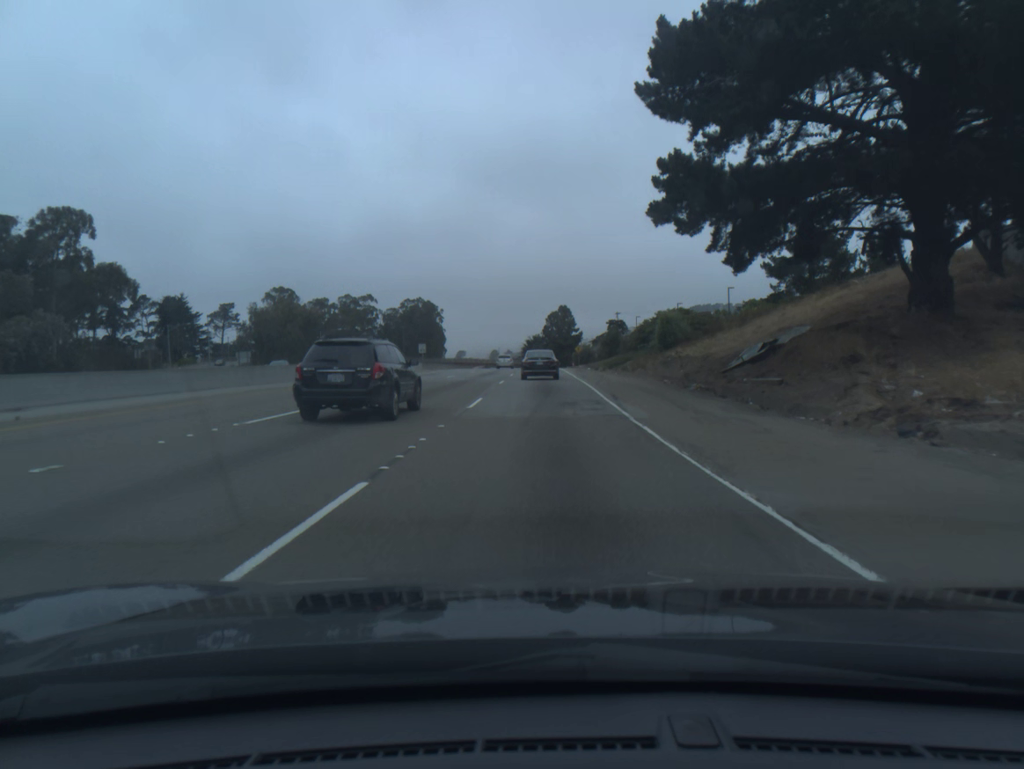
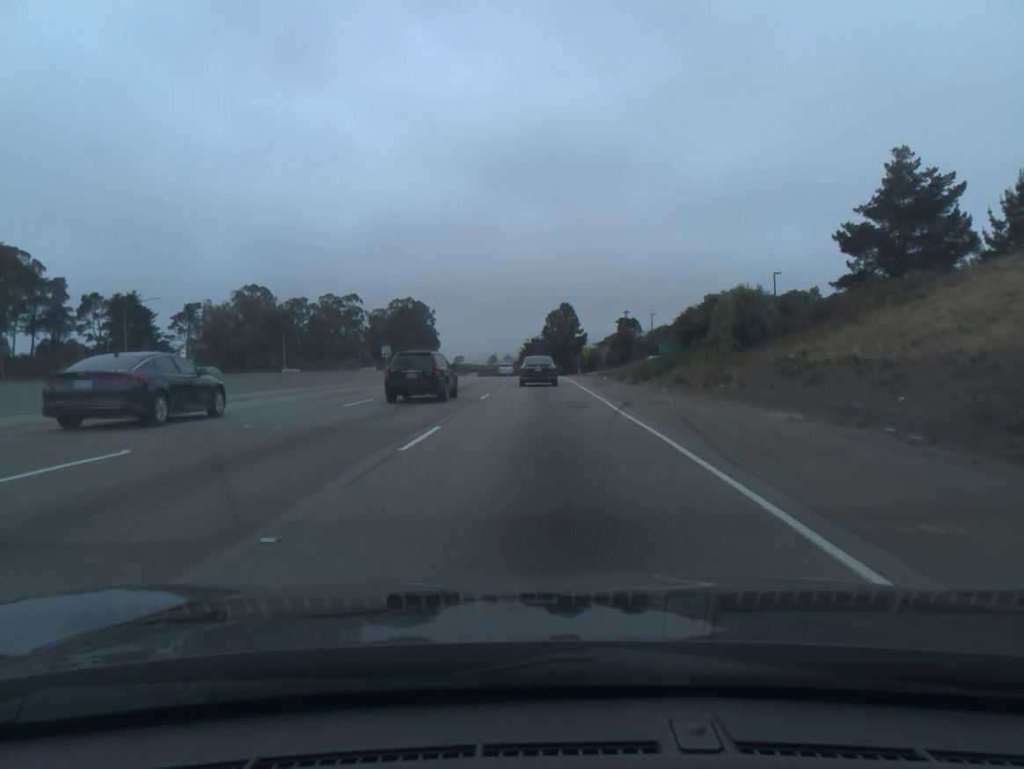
(0.0, +22.4) m; 0°
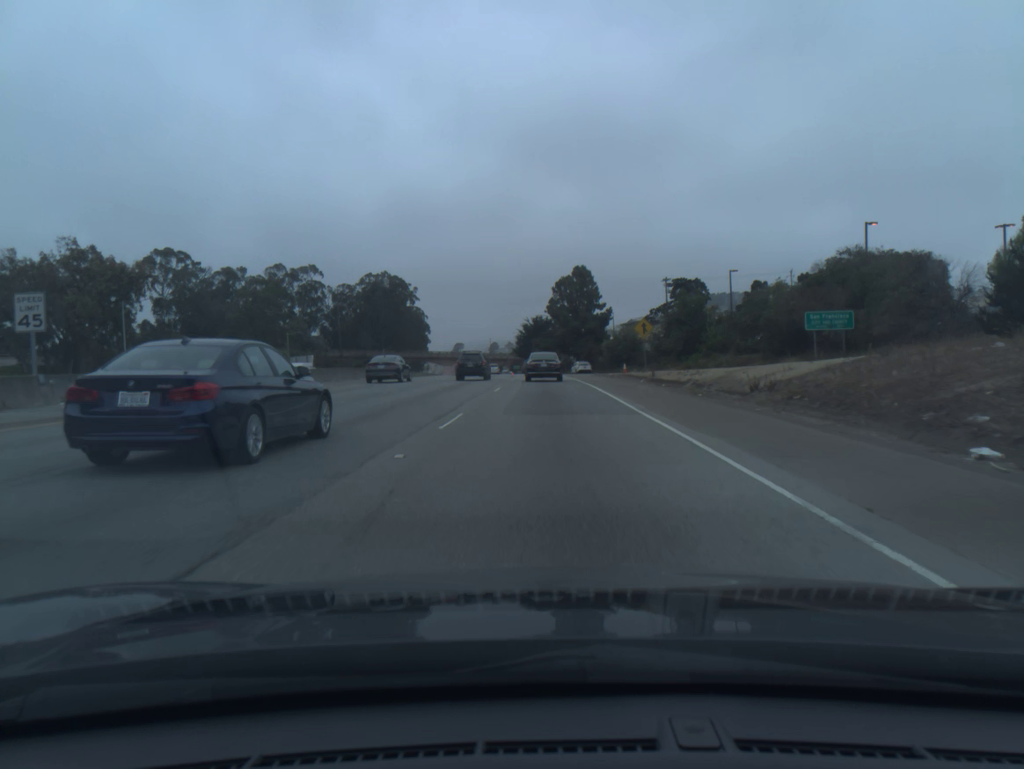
(-0.2, +55.3) m; 0°
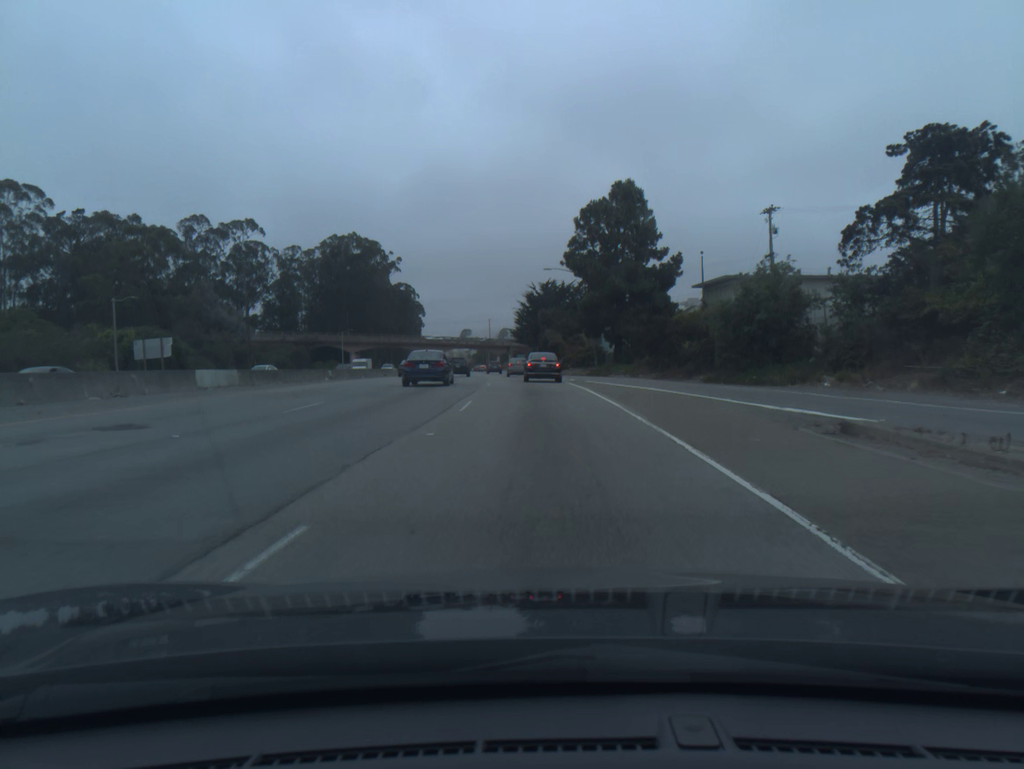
(-0.2, +55.0) m; -1°
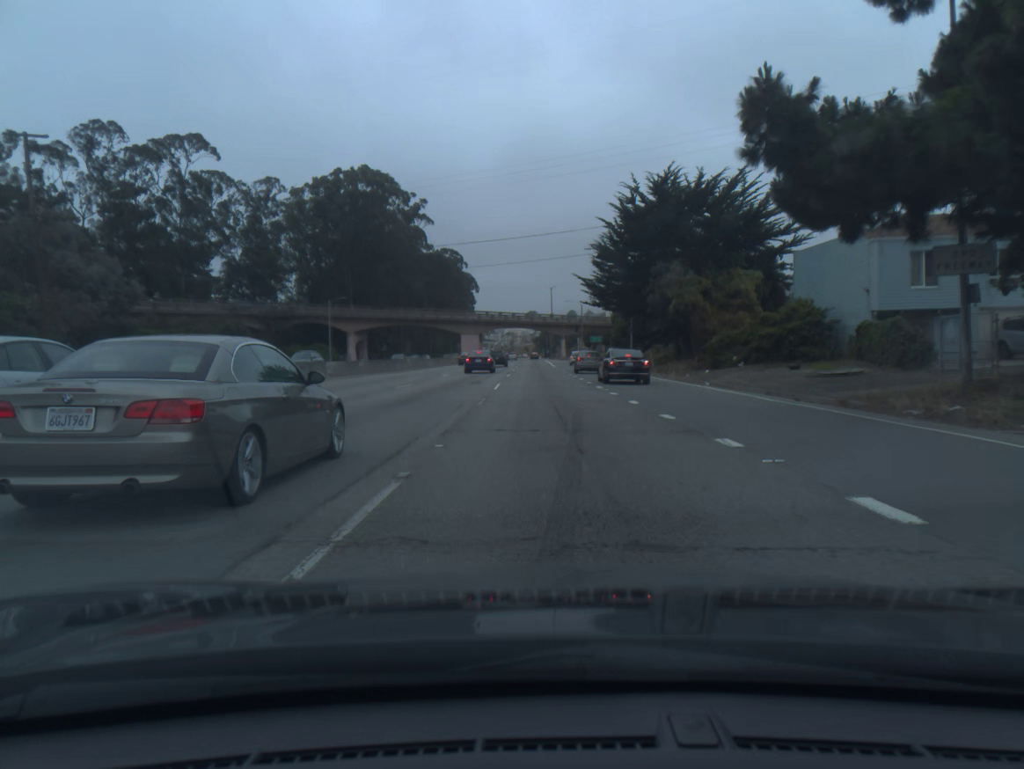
(-2.5, +56.5) m; -5°
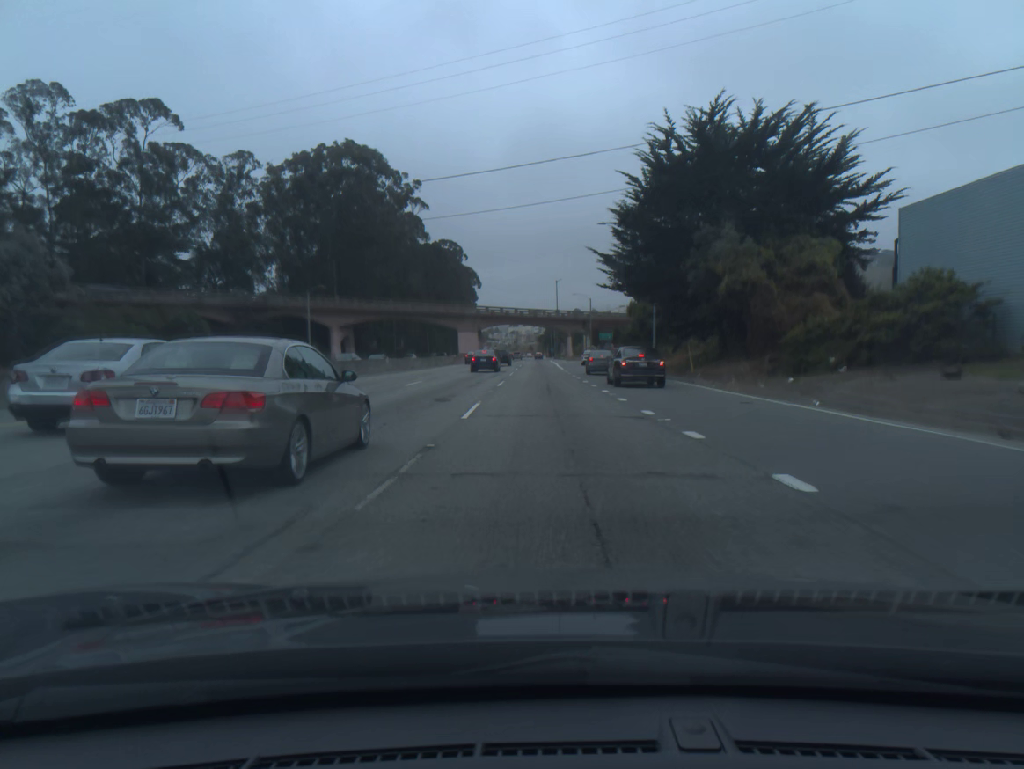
(0.0, +12.1) m; 0°
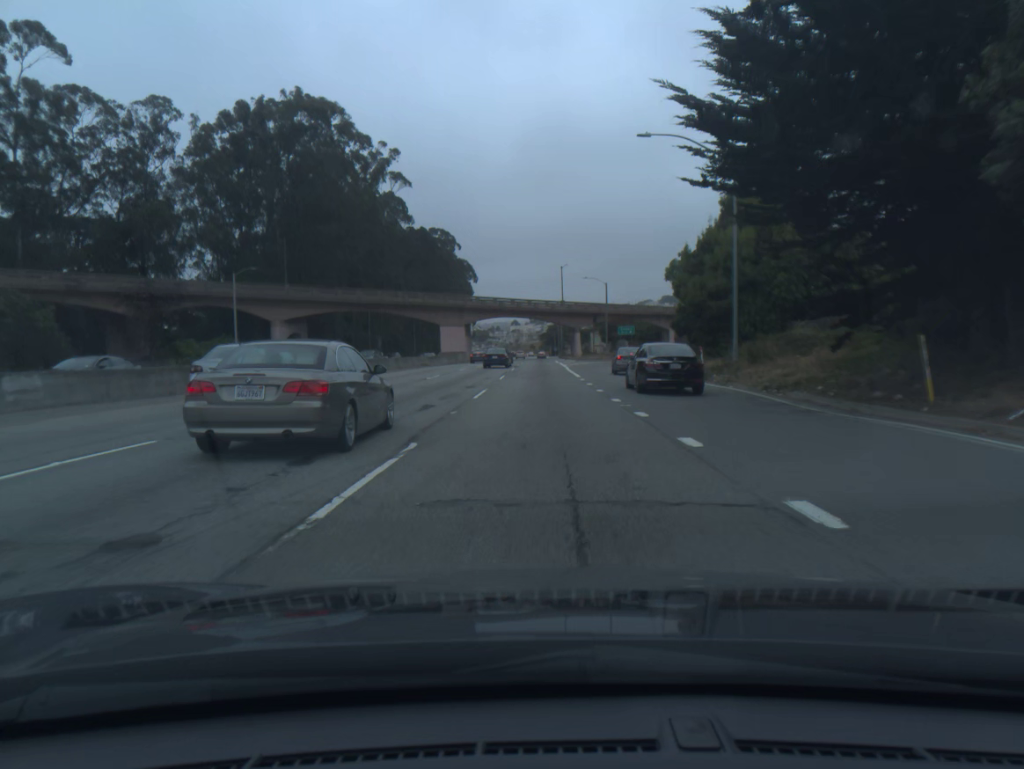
(0.0, +24.2) m; 0°
